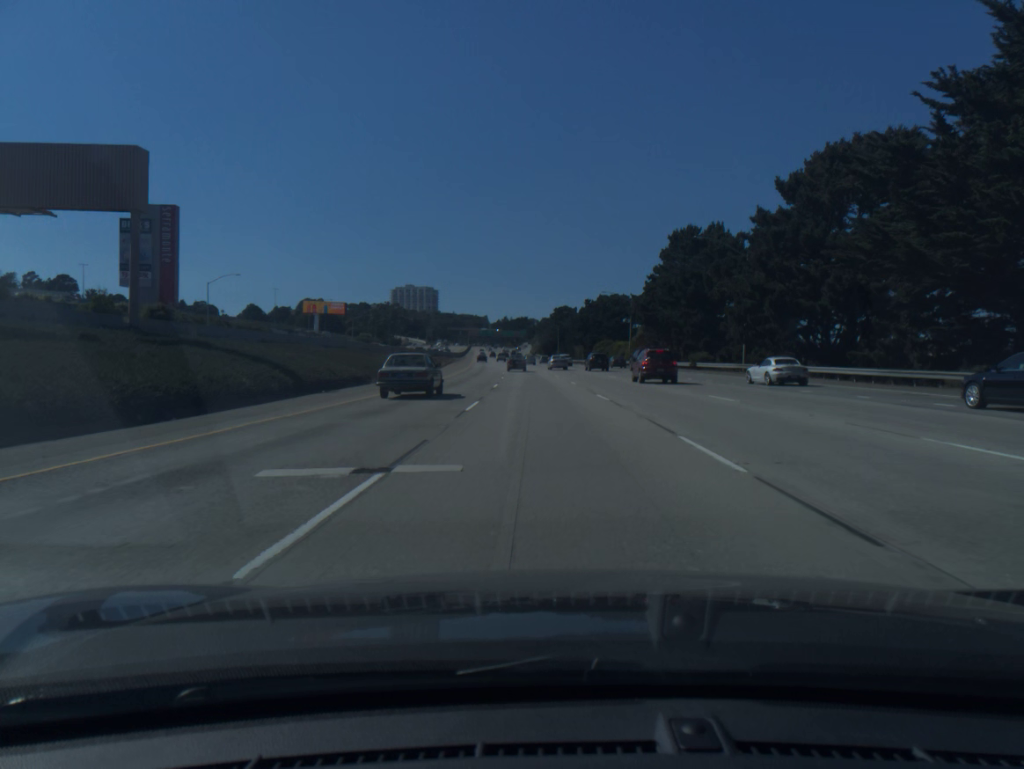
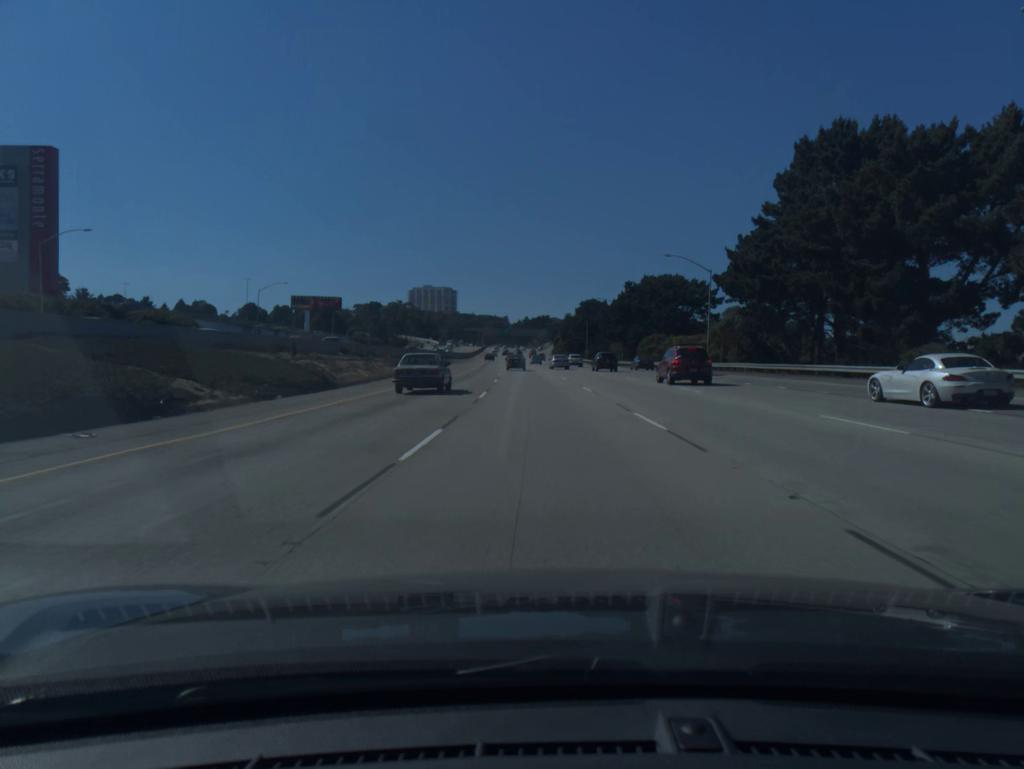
(-0.5, +38.9) m; -2°
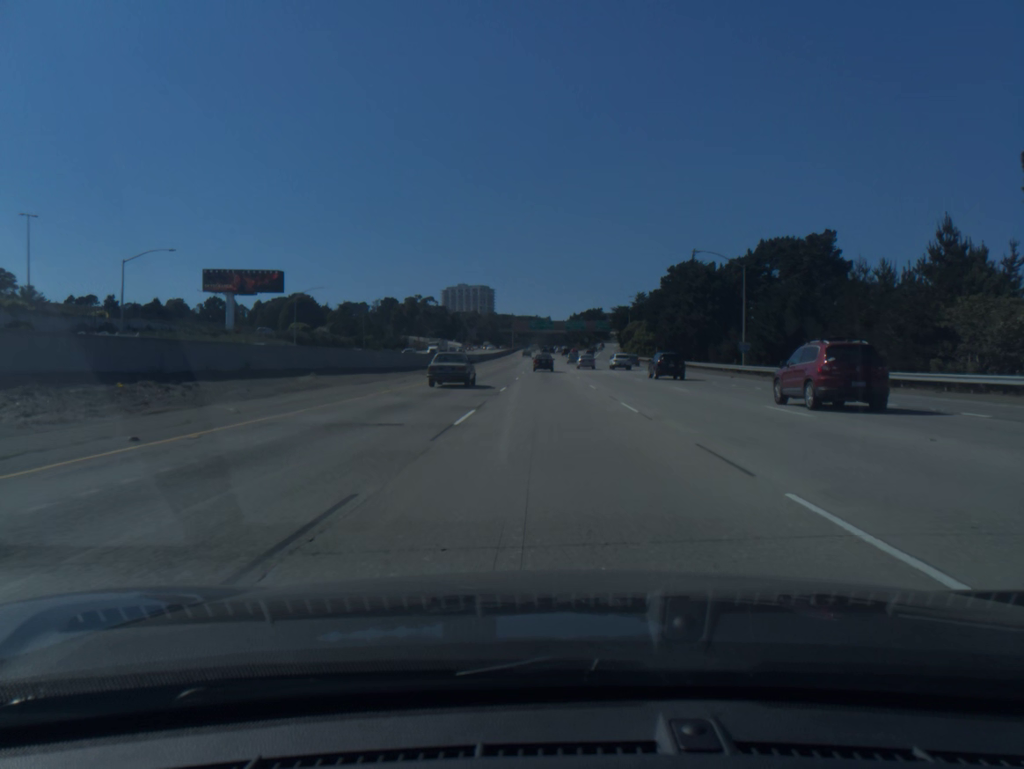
(-3.6, +97.3) m; -3°
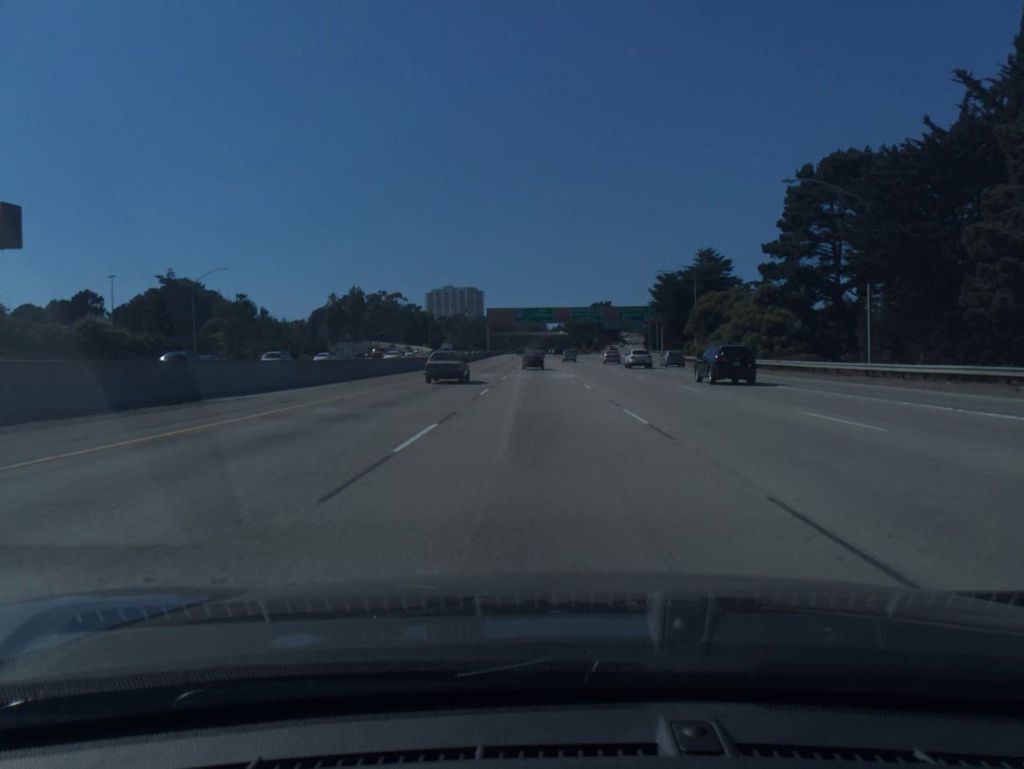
(+0.5, +77.4) m; 0°
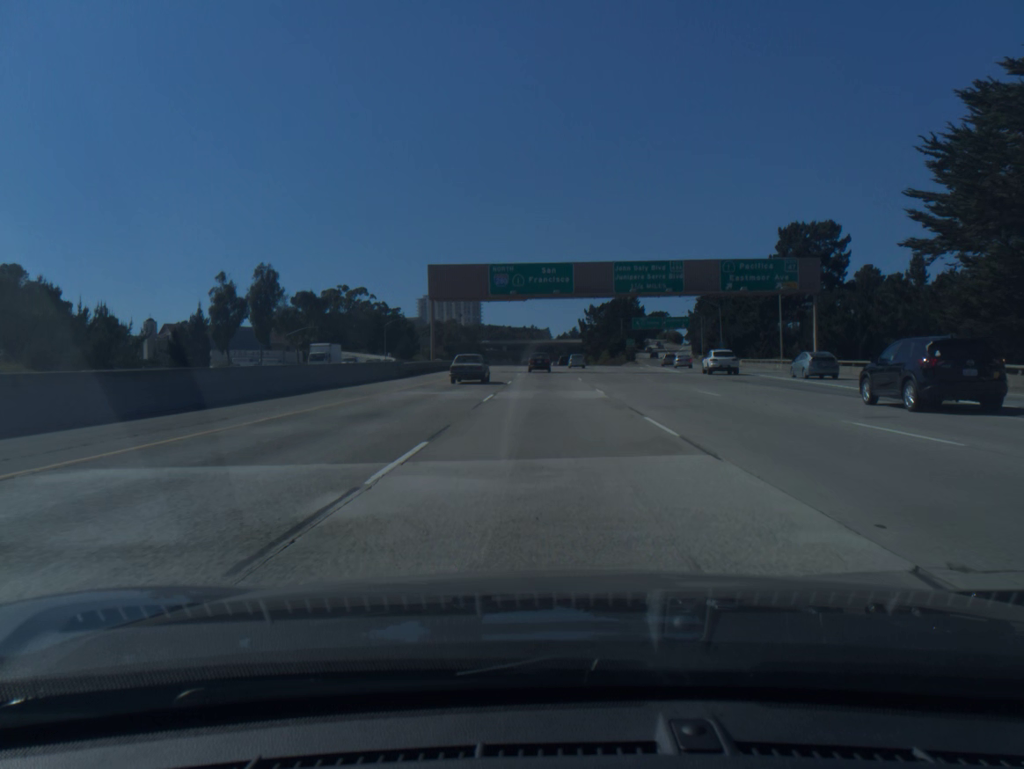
(-0.4, +75.0) m; 0°
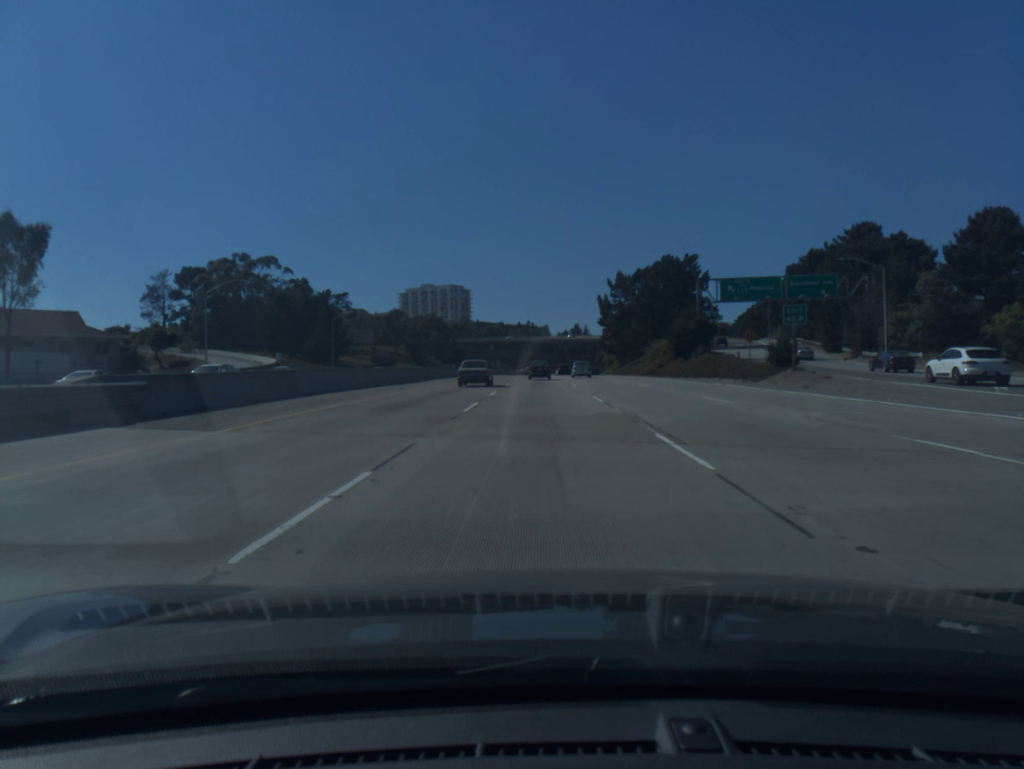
(+0.4, +90.7) m; 0°
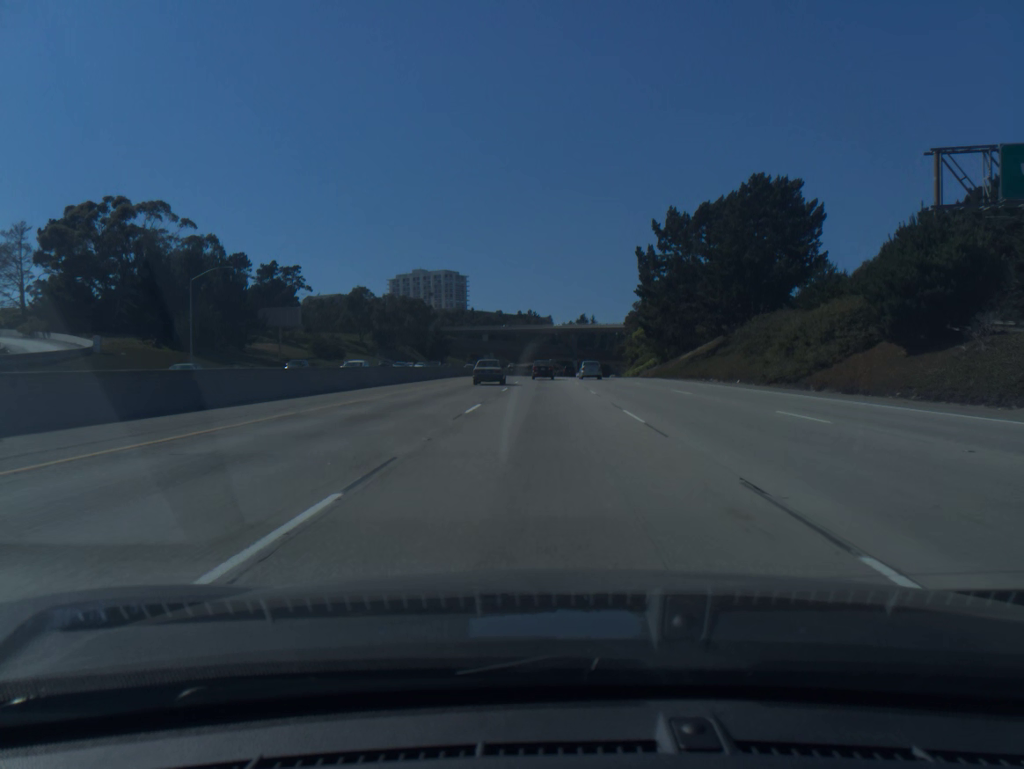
(-0.2, +53.7) m; 0°
